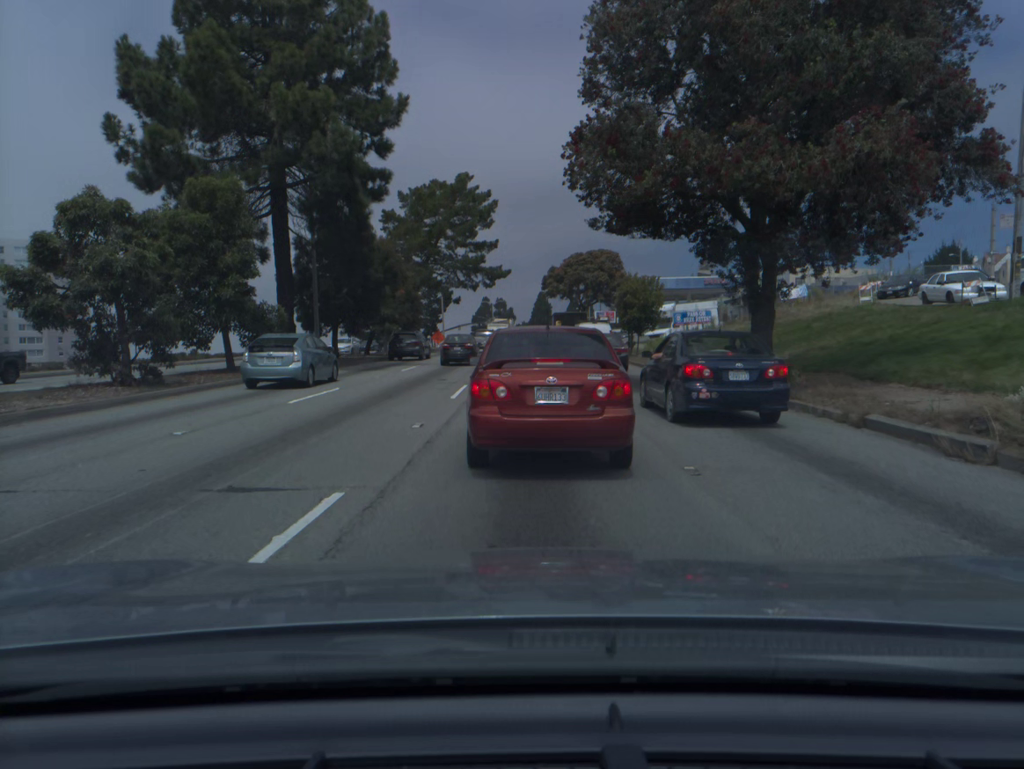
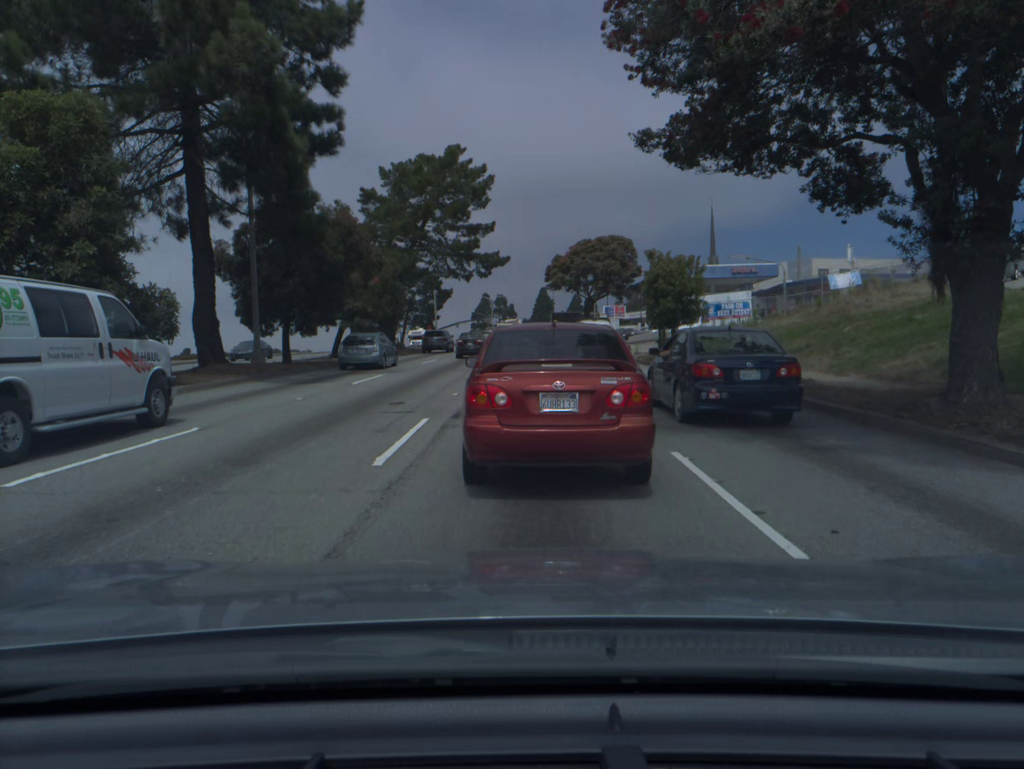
(0.0, +9.0) m; 0°
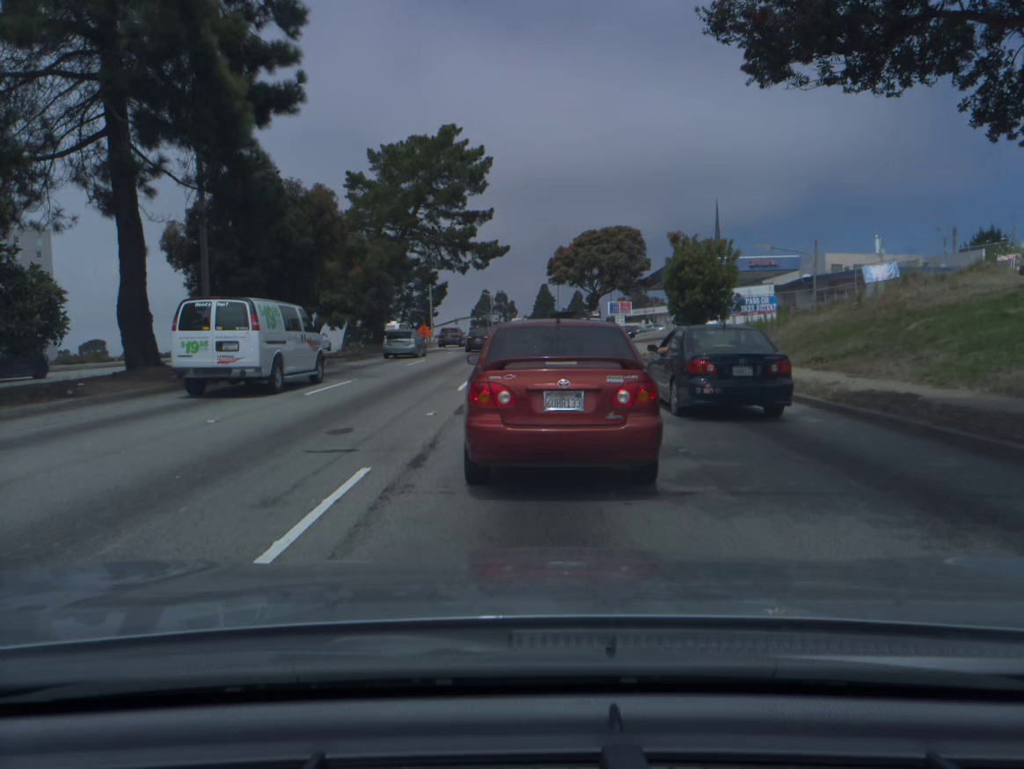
(0.0, +4.8) m; 0°
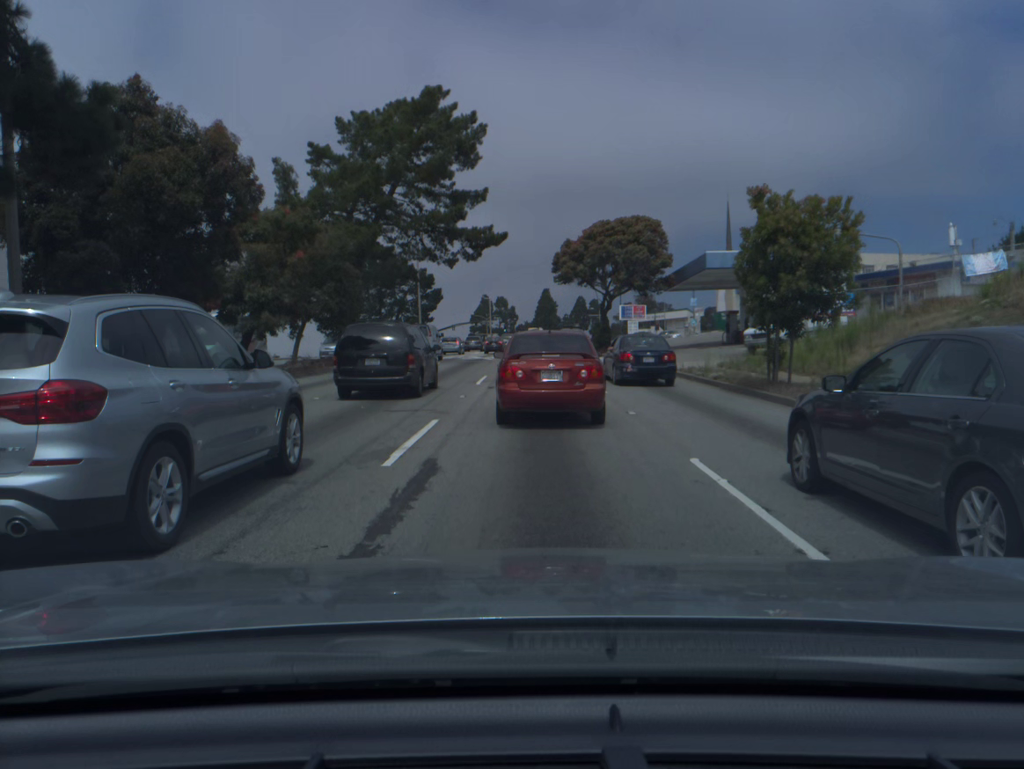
(+0.1, +9.5) m; +1°
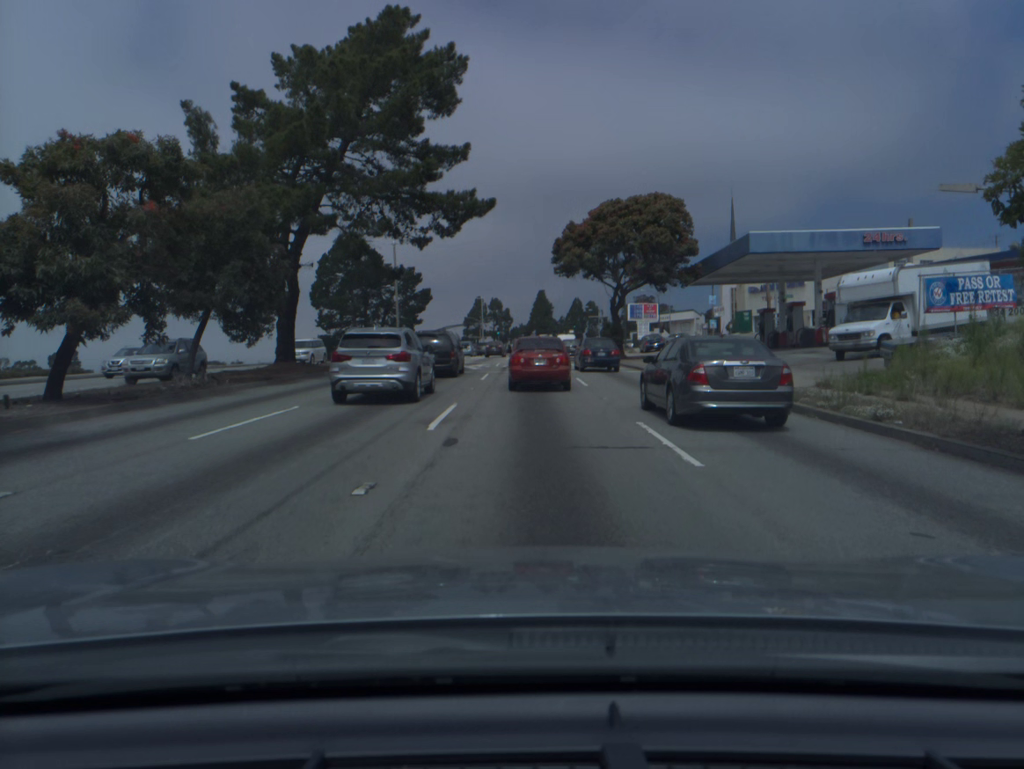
(-0.1, +10.6) m; 0°
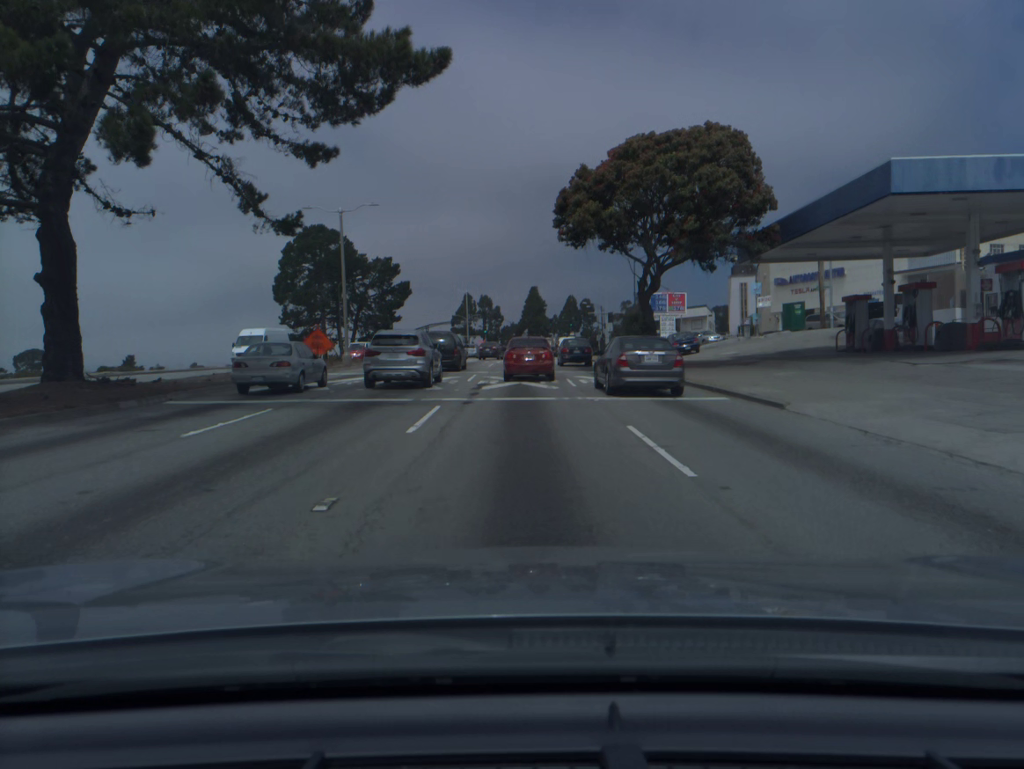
(+0.1, +15.3) m; +1°
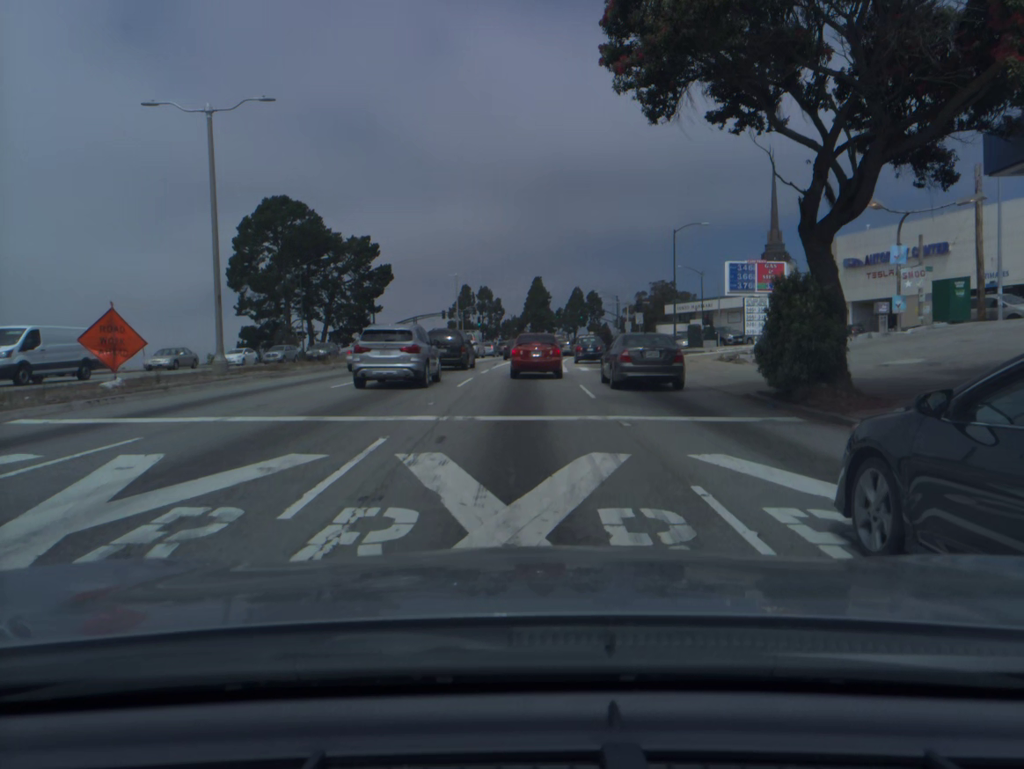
(0.0, +20.1) m; 0°
